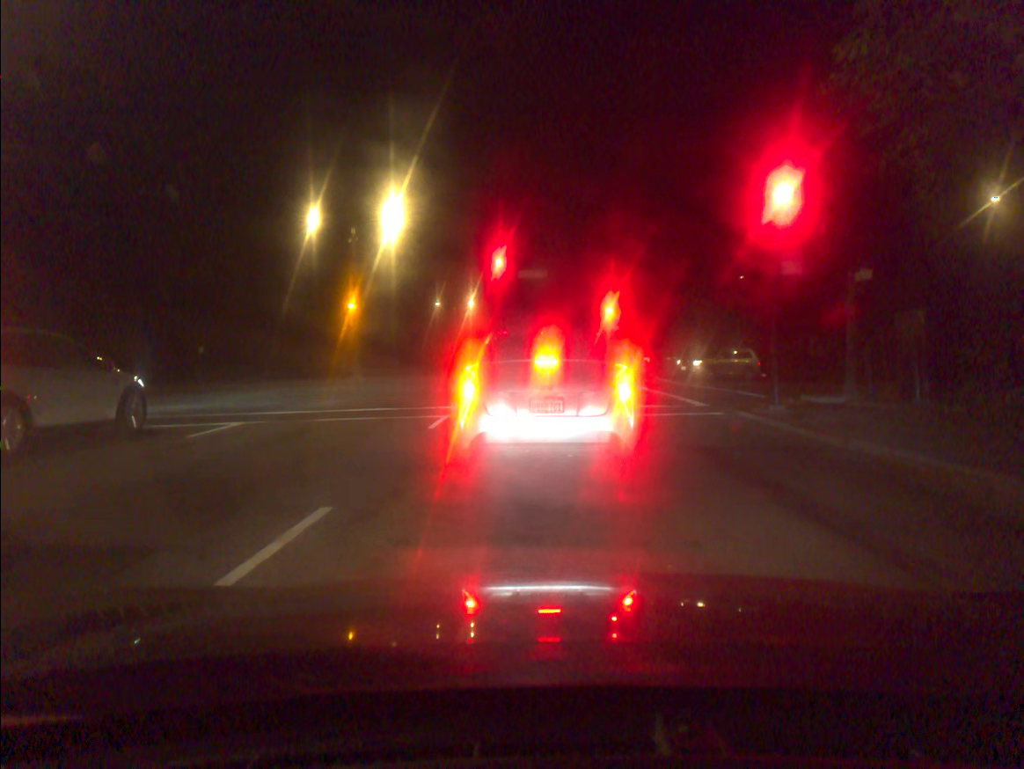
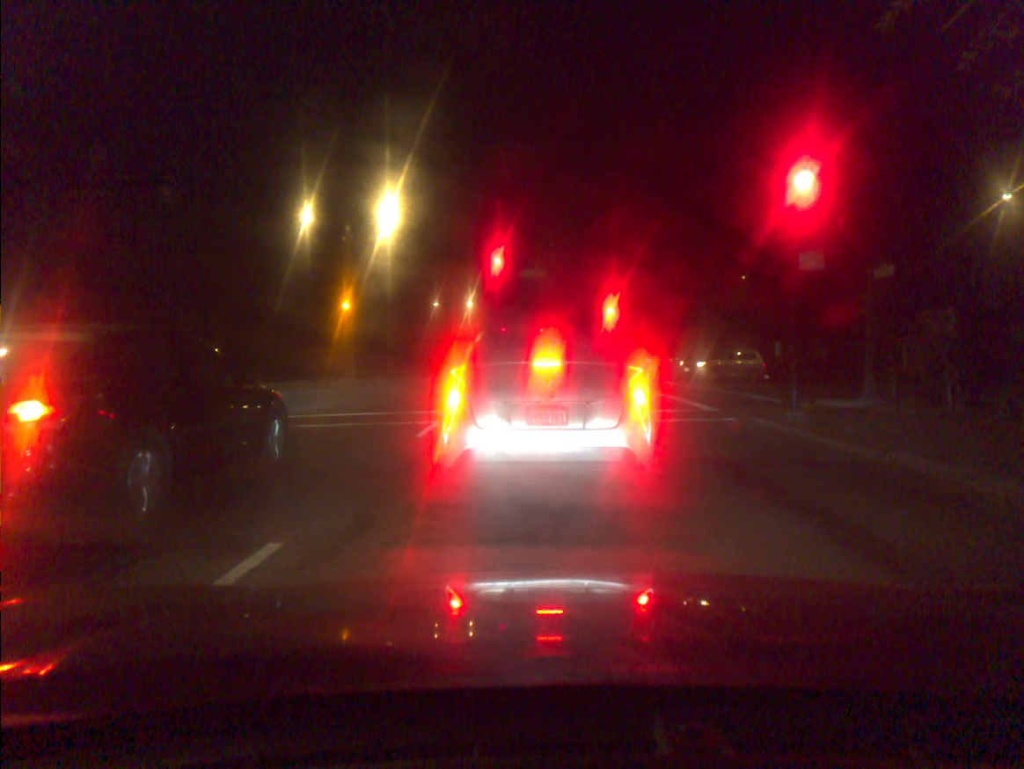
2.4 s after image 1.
(-0.1, +1.2) m; 0°
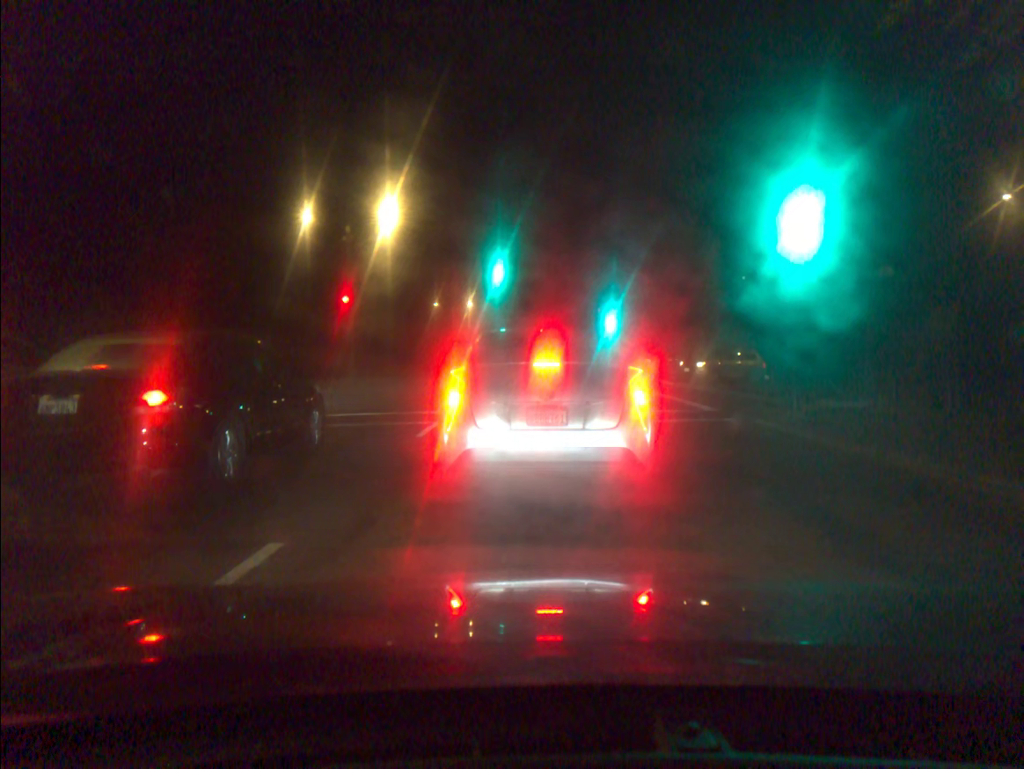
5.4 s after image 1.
(0.0, 0.0) m; 0°
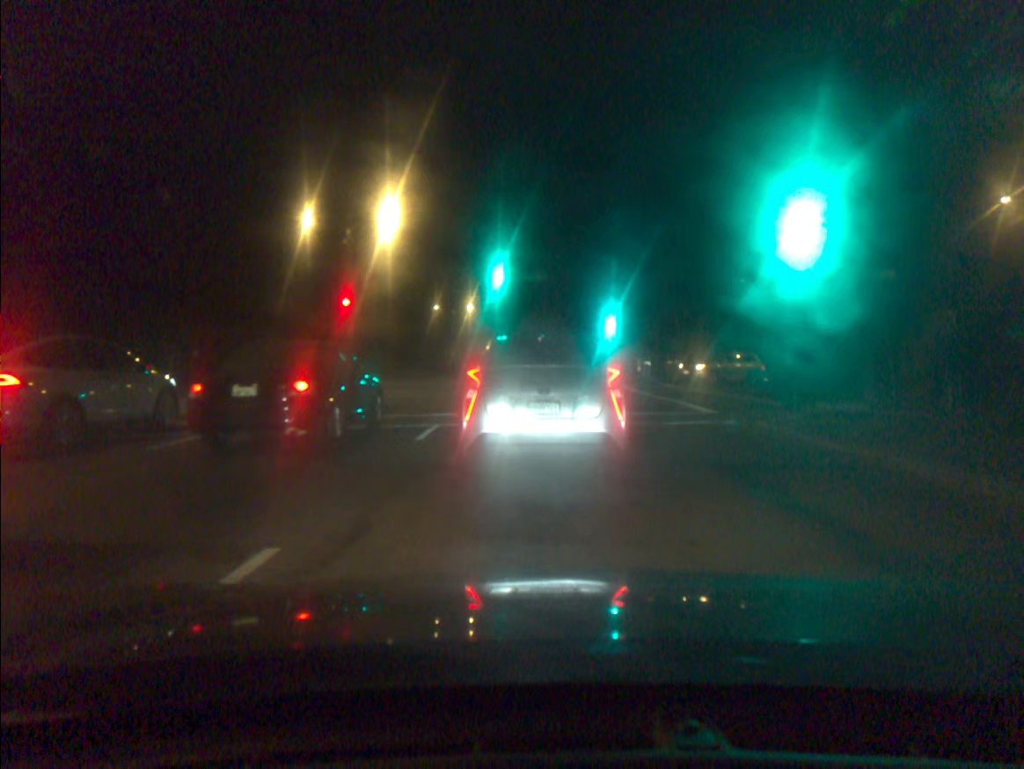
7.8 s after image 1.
(-0.1, +0.1) m; 0°
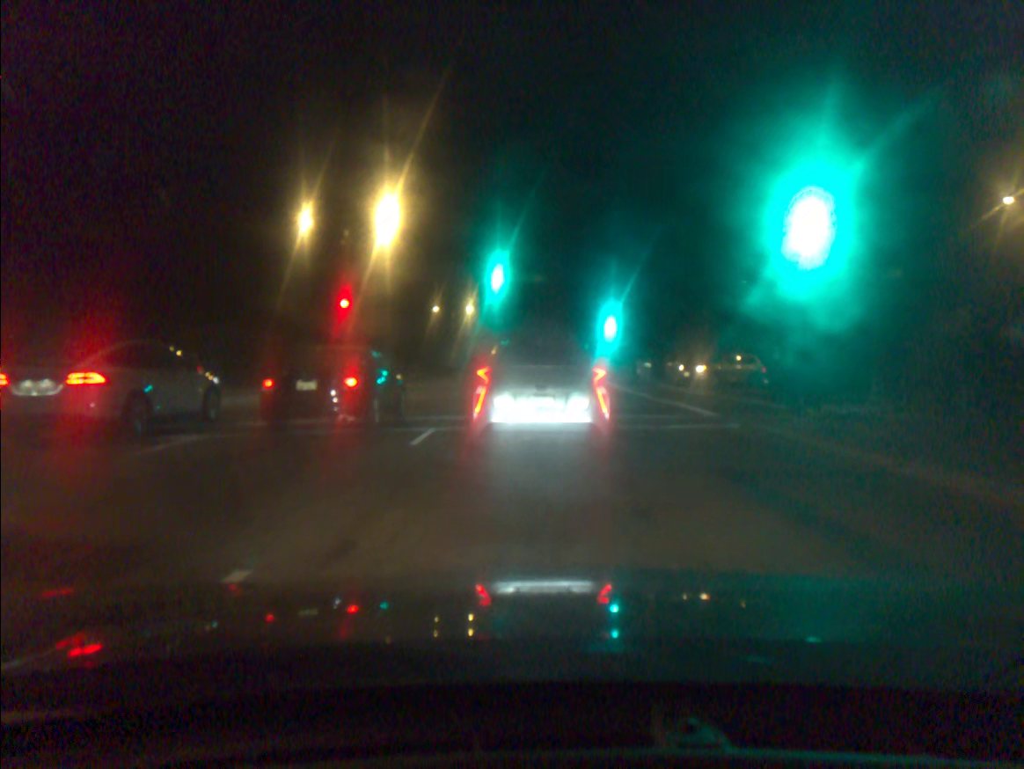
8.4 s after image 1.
(-0.1, +0.5) m; 0°
